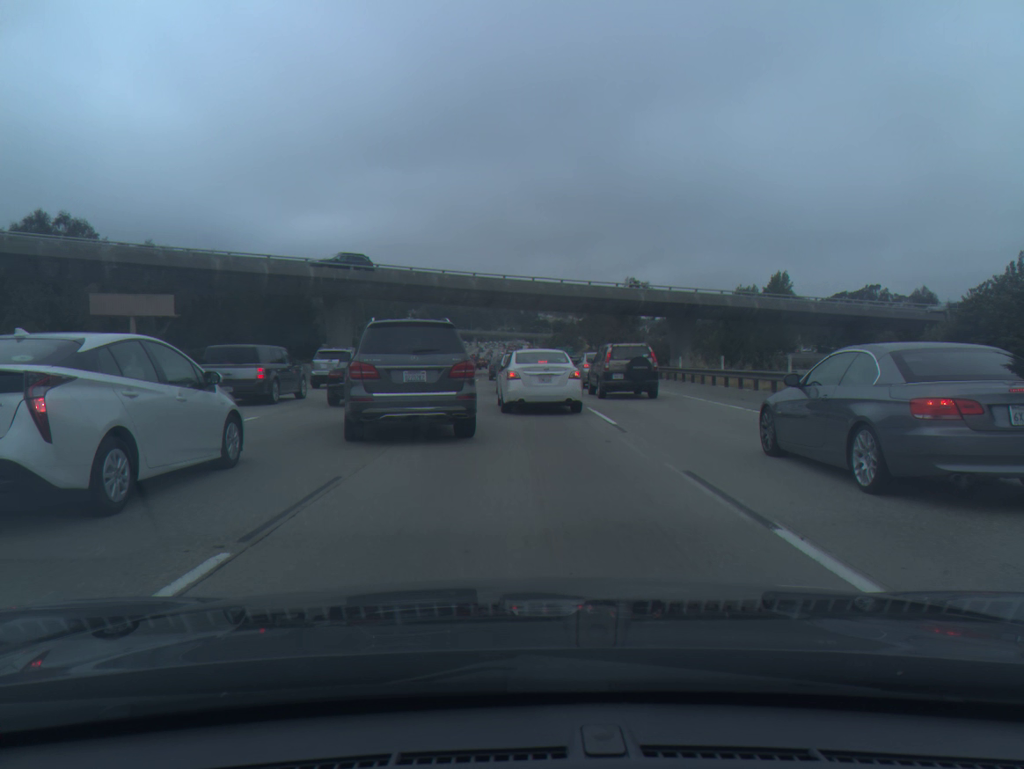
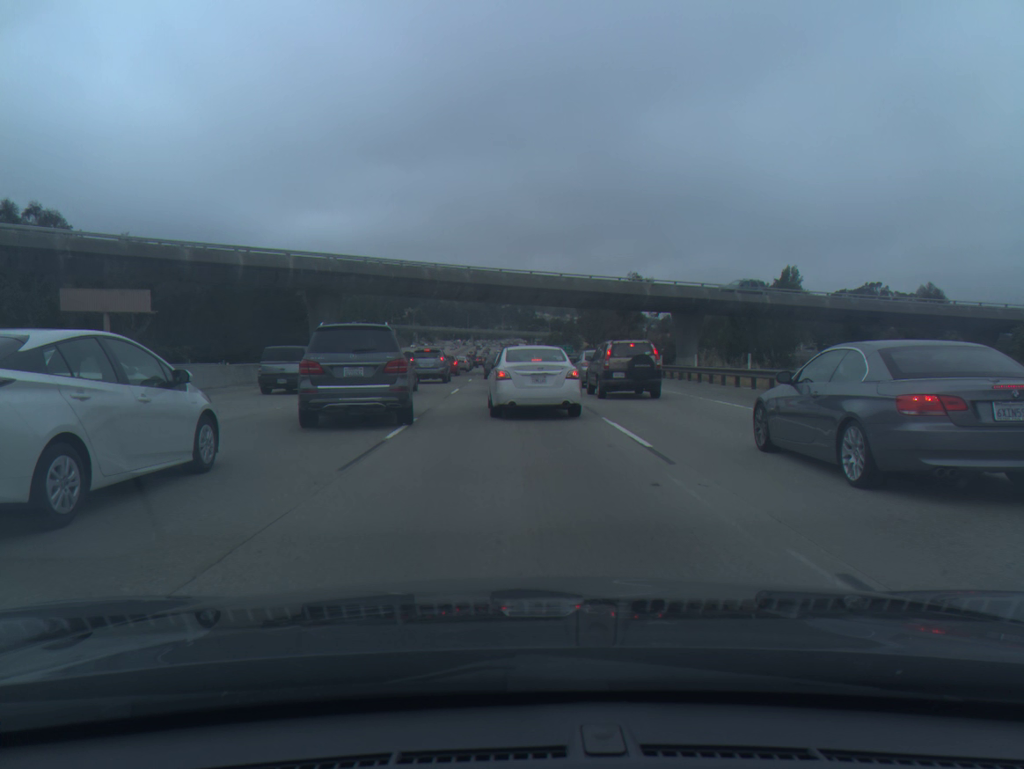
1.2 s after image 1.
(0.0, +4.2) m; +1°
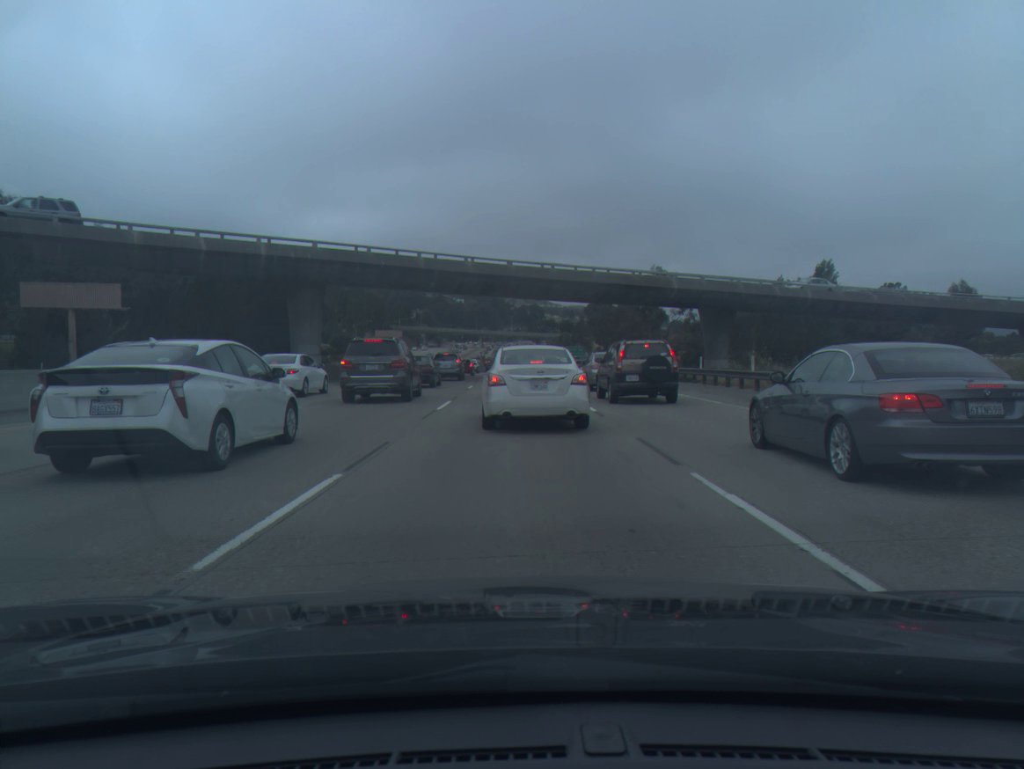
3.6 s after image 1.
(-0.2, +7.3) m; -2°
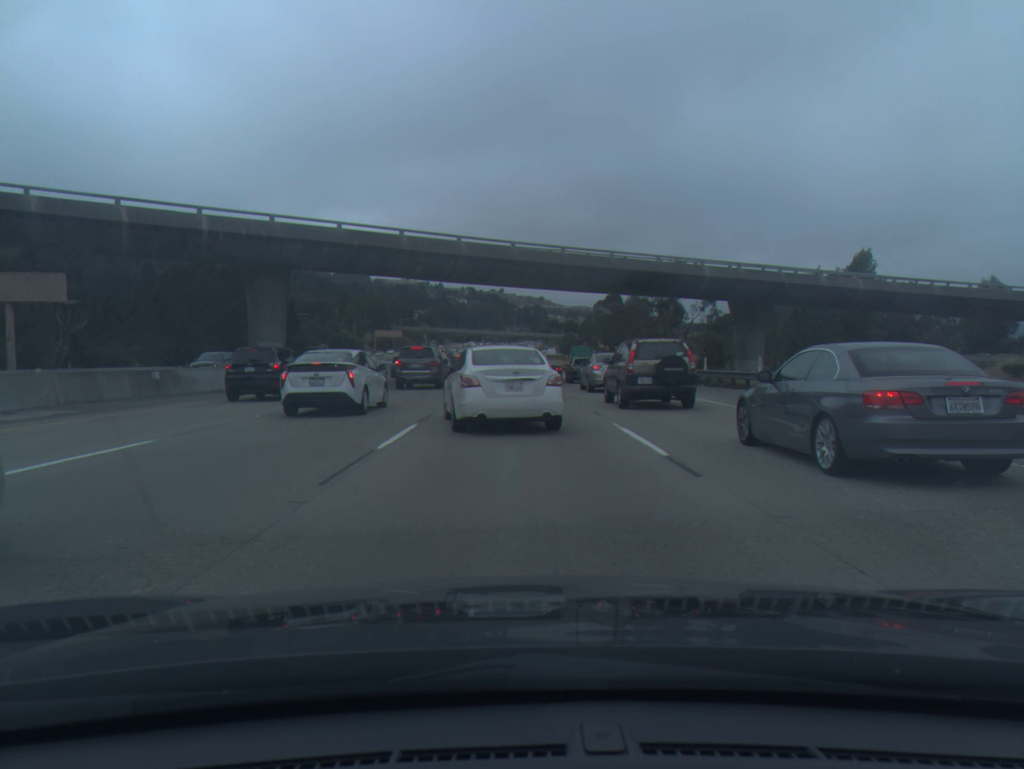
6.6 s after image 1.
(+0.1, +8.4) m; +1°
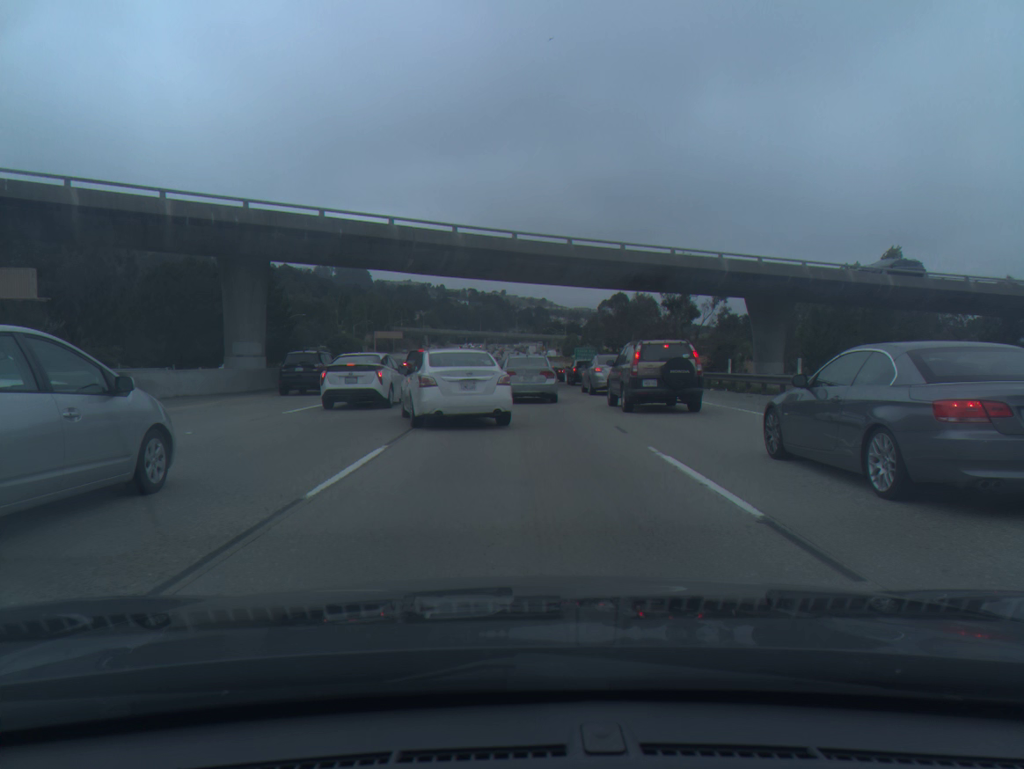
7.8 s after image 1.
(0.0, +3.6) m; -1°
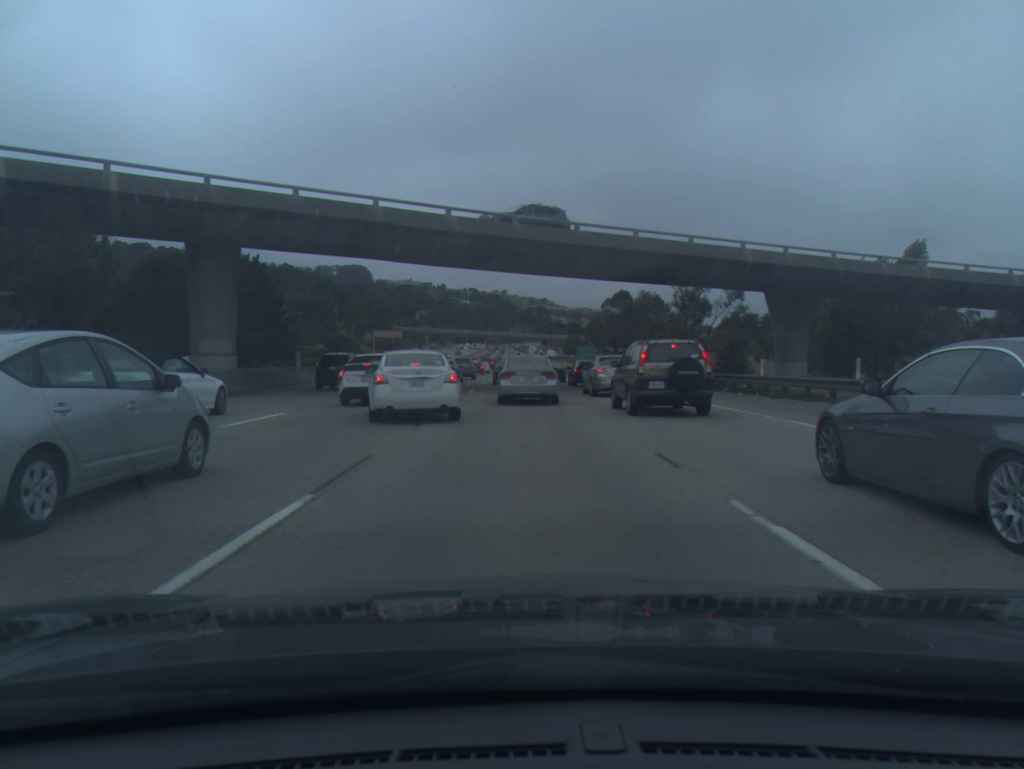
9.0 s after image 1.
(0.0, +4.1) m; 0°
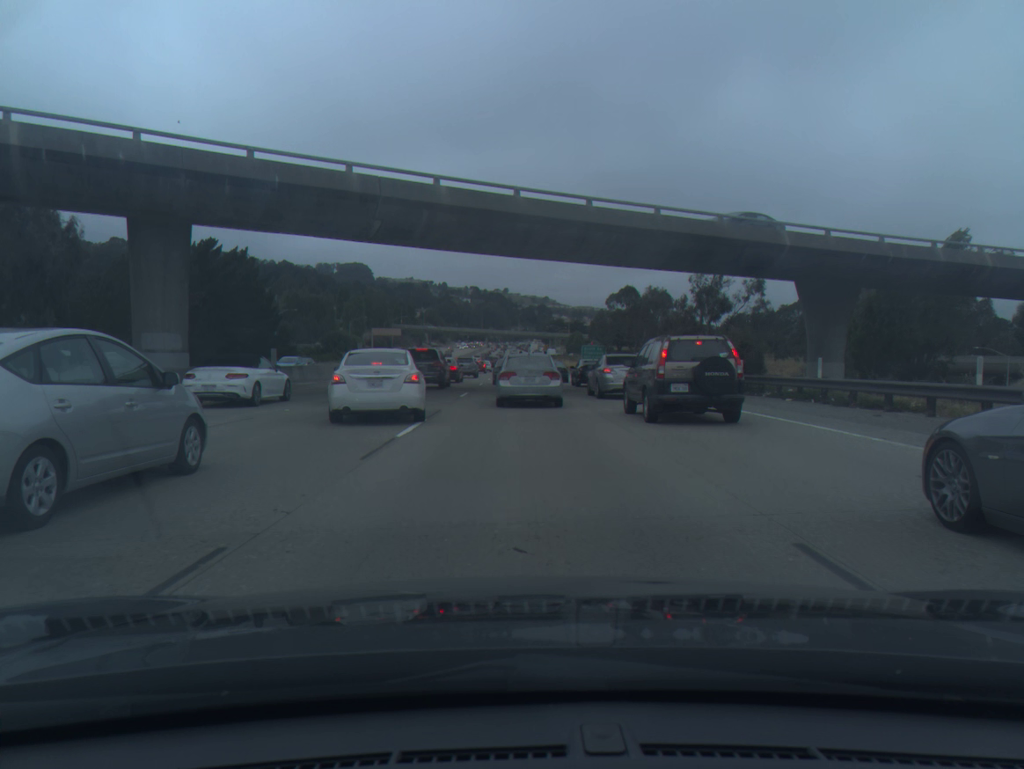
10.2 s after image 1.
(0.0, +5.1) m; 0°
